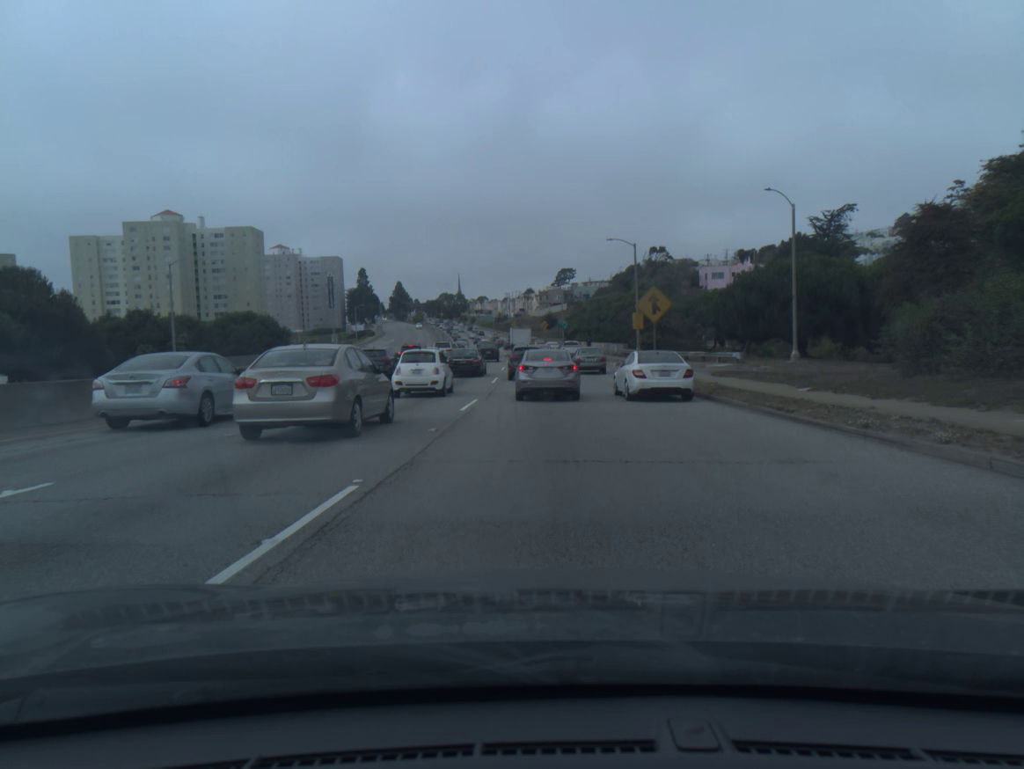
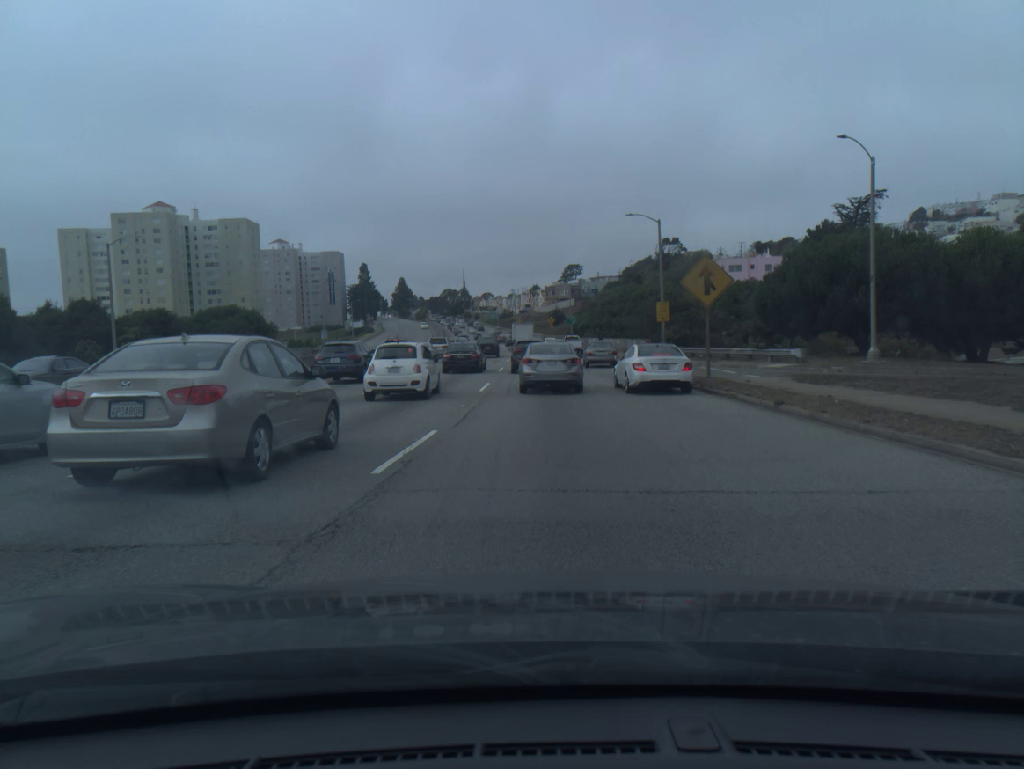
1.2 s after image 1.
(0.0, +9.9) m; 0°
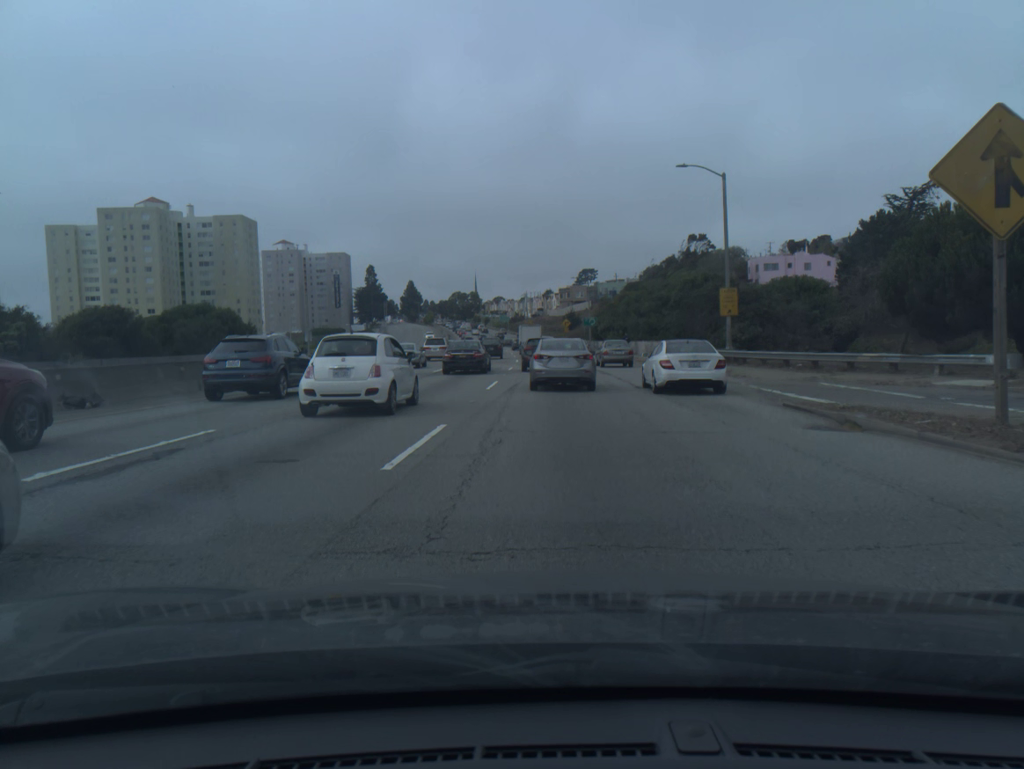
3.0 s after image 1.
(-0.1, +15.5) m; -1°
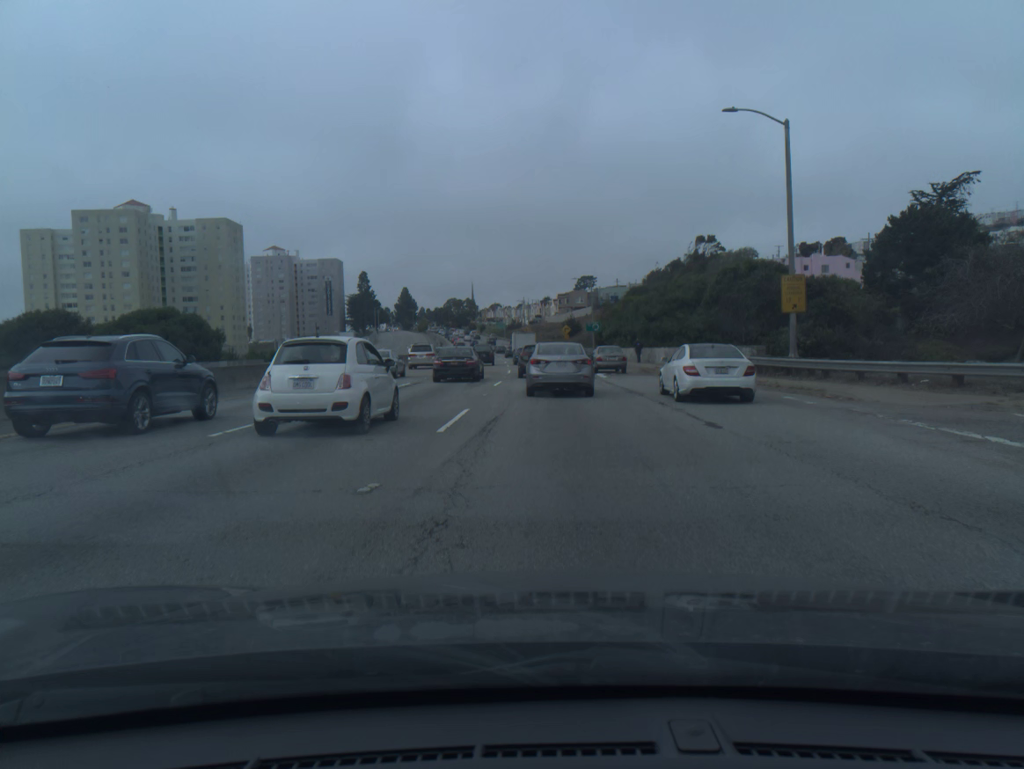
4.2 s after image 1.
(0.0, +10.2) m; 0°
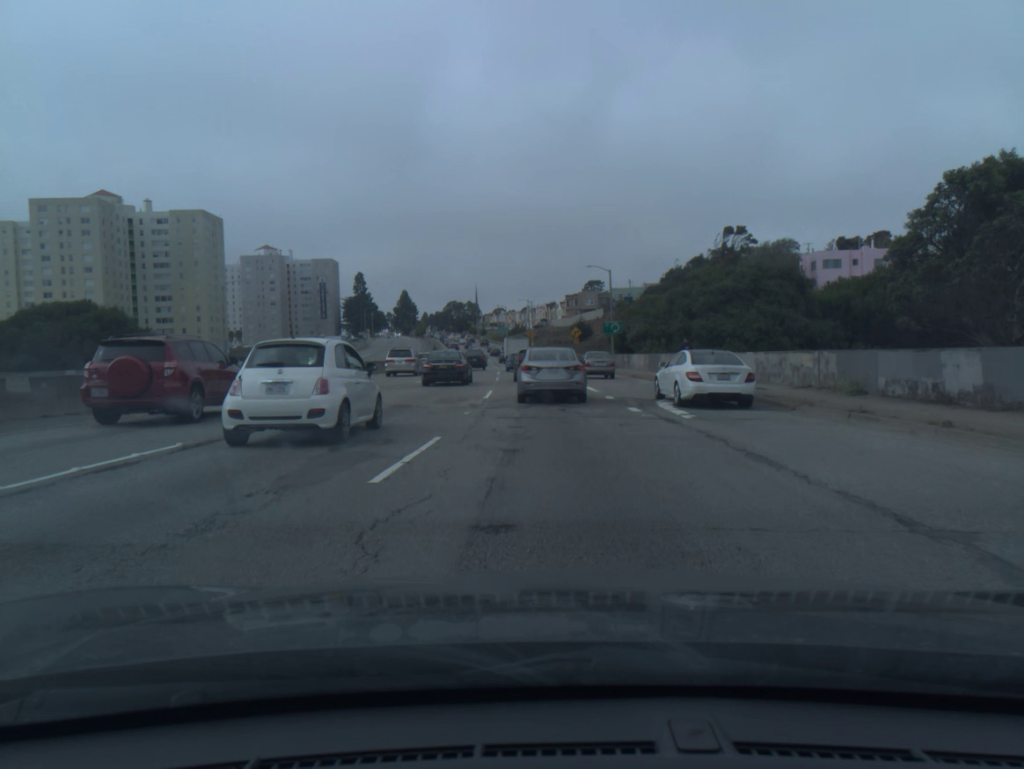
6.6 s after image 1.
(-0.1, +19.8) m; -1°
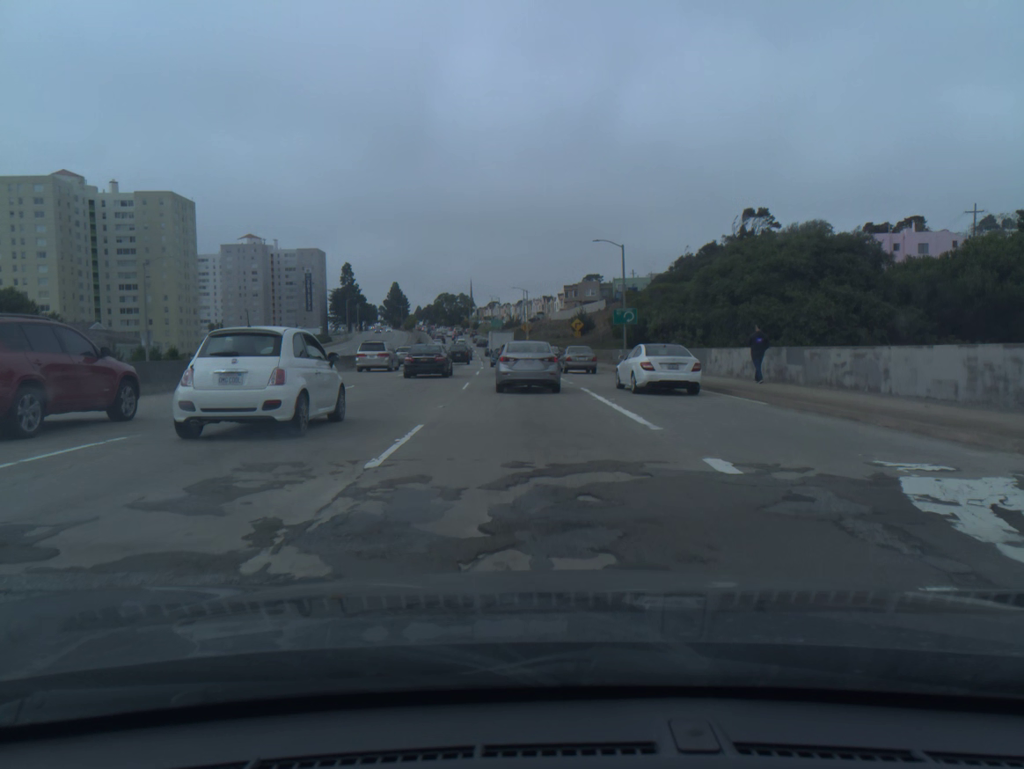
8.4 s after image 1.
(+0.1, +14.5) m; 0°
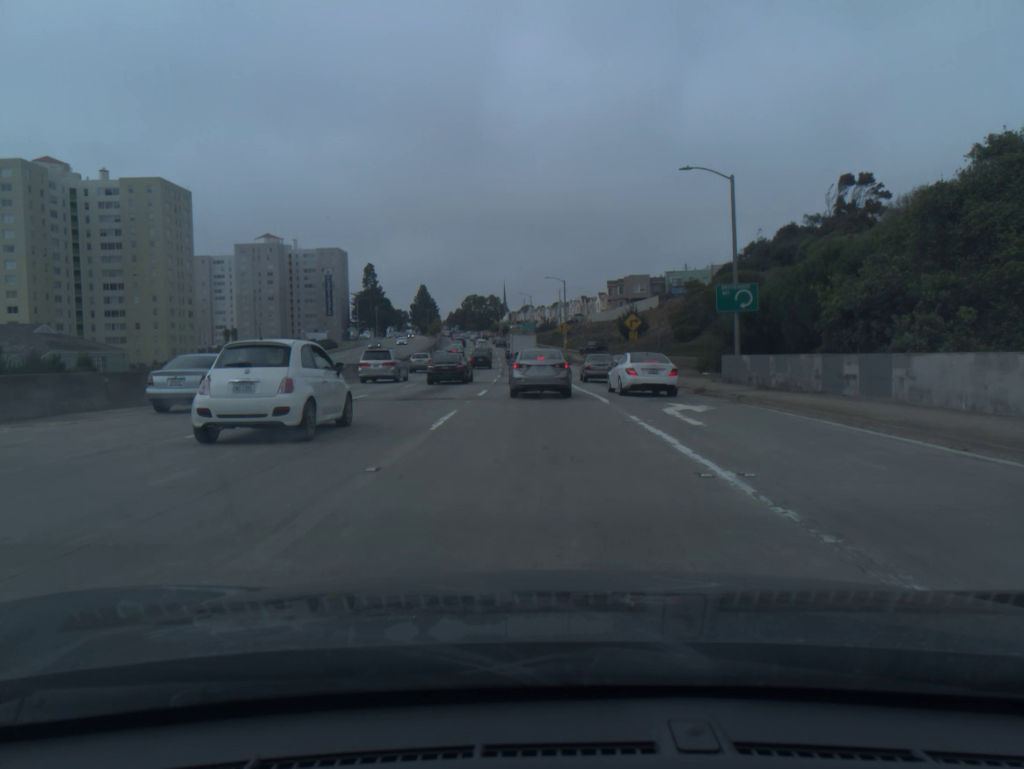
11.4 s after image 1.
(-0.6, +25.0) m; -2°
